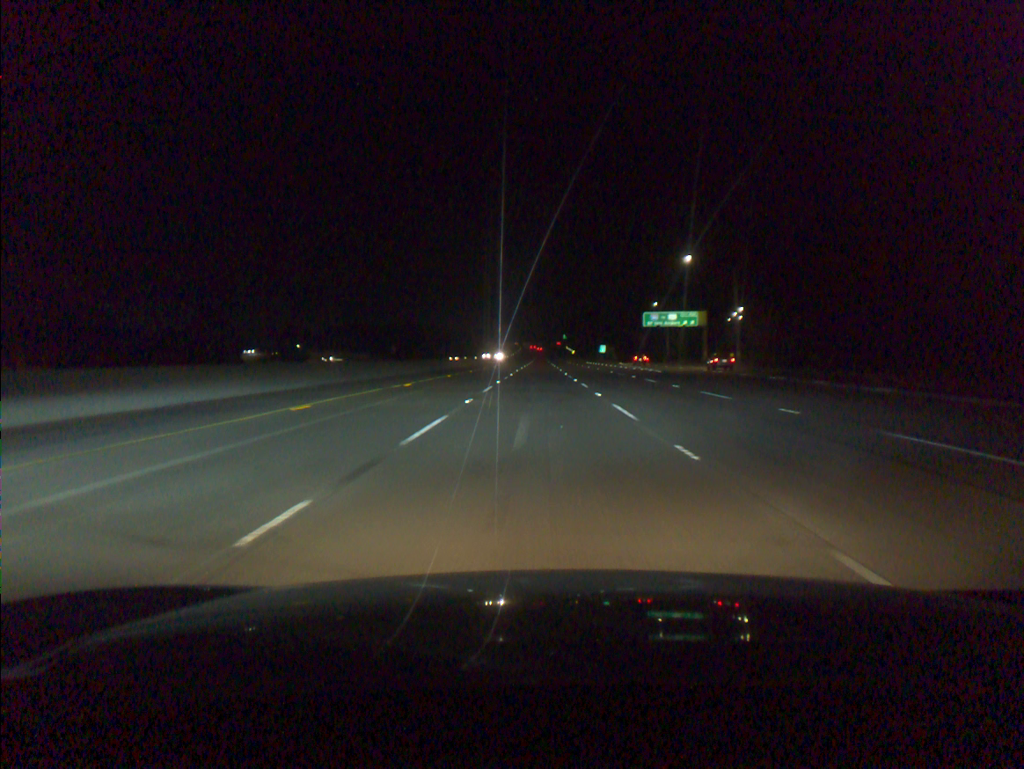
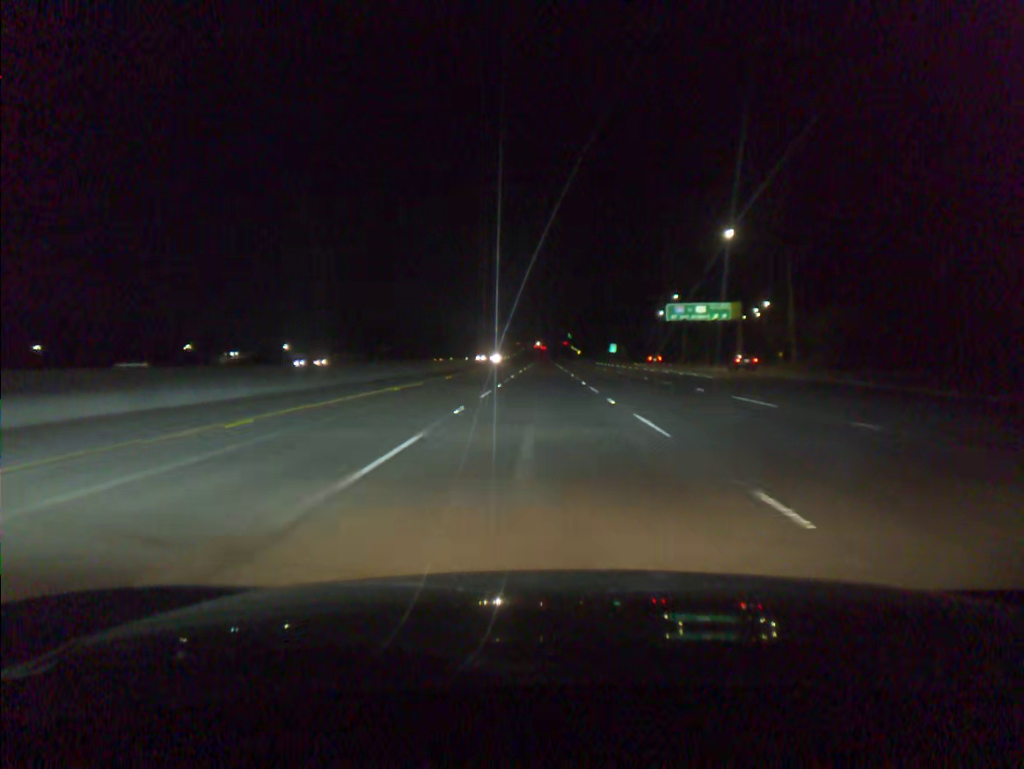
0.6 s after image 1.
(-0.1, +18.3) m; 0°
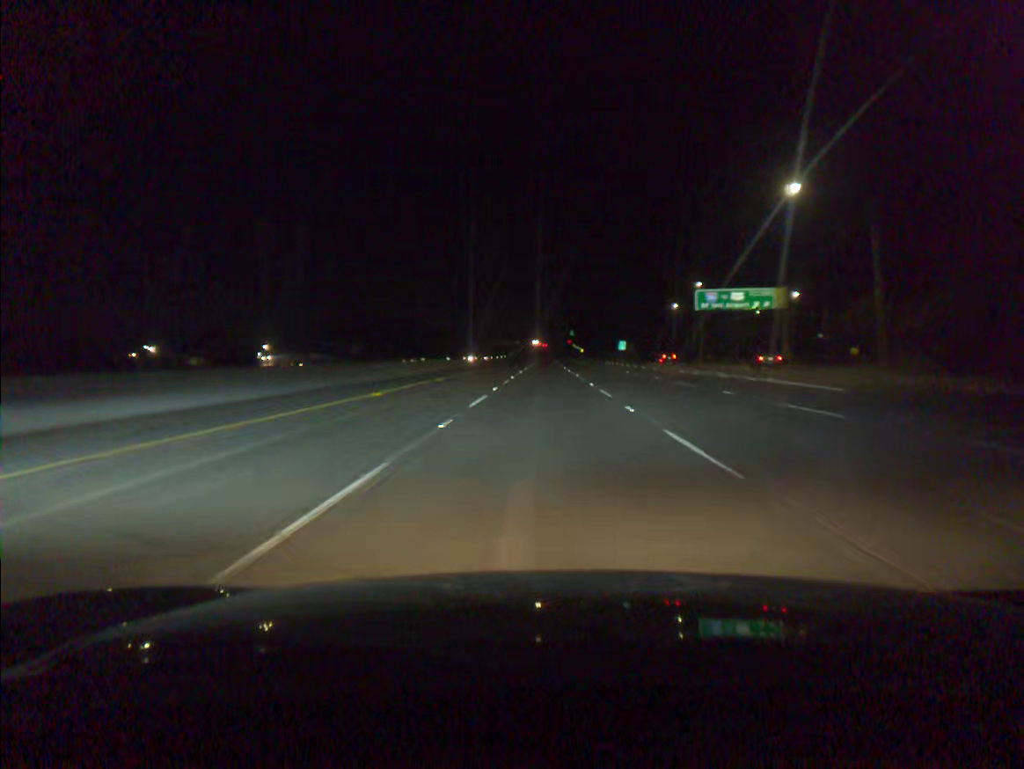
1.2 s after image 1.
(0.0, +18.3) m; 0°
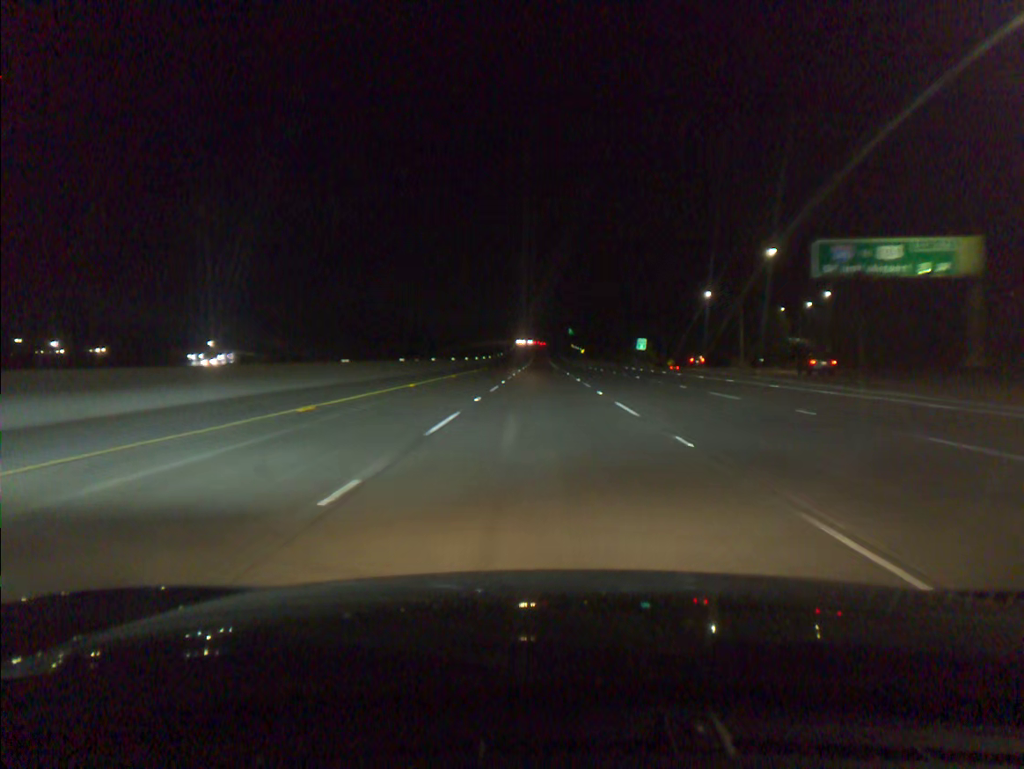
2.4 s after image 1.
(+0.1, +36.5) m; 0°
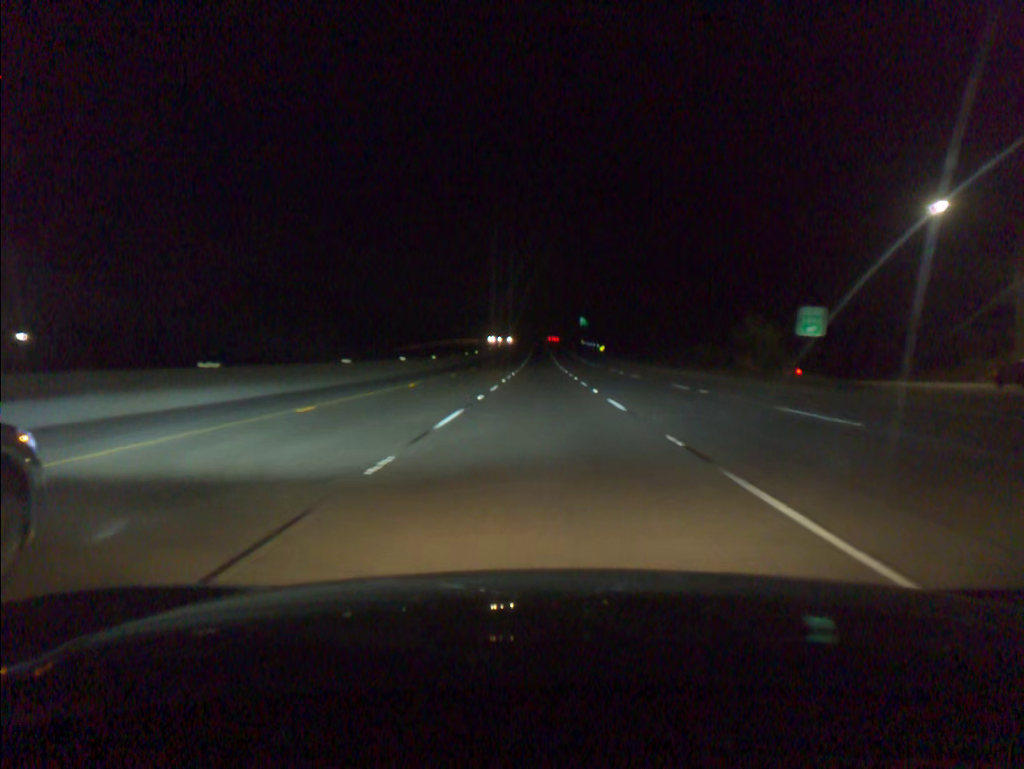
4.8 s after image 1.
(0.0, +72.9) m; 0°
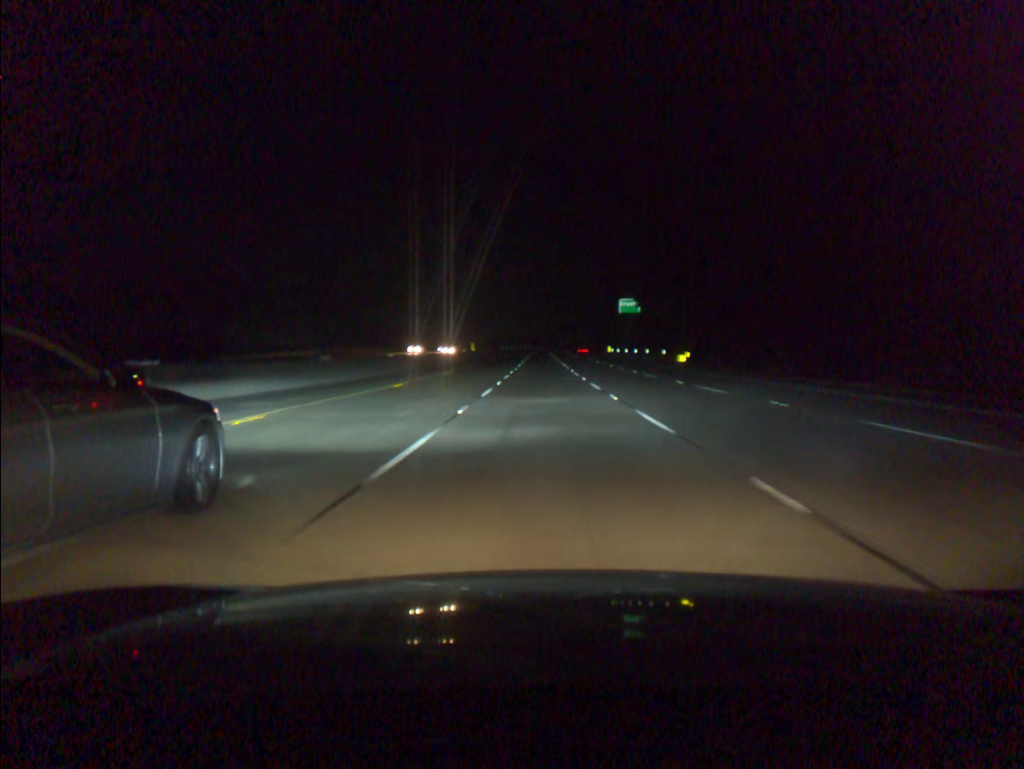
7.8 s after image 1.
(-0.1, +91.2) m; 0°
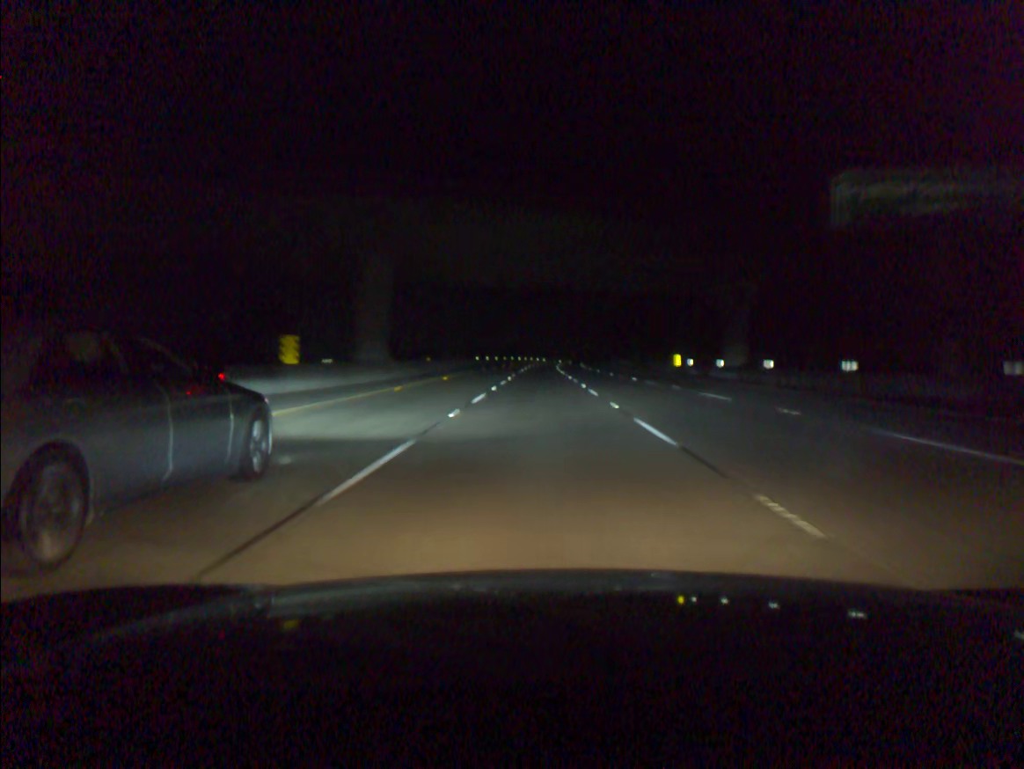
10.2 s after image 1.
(+0.1, +72.4) m; 0°
